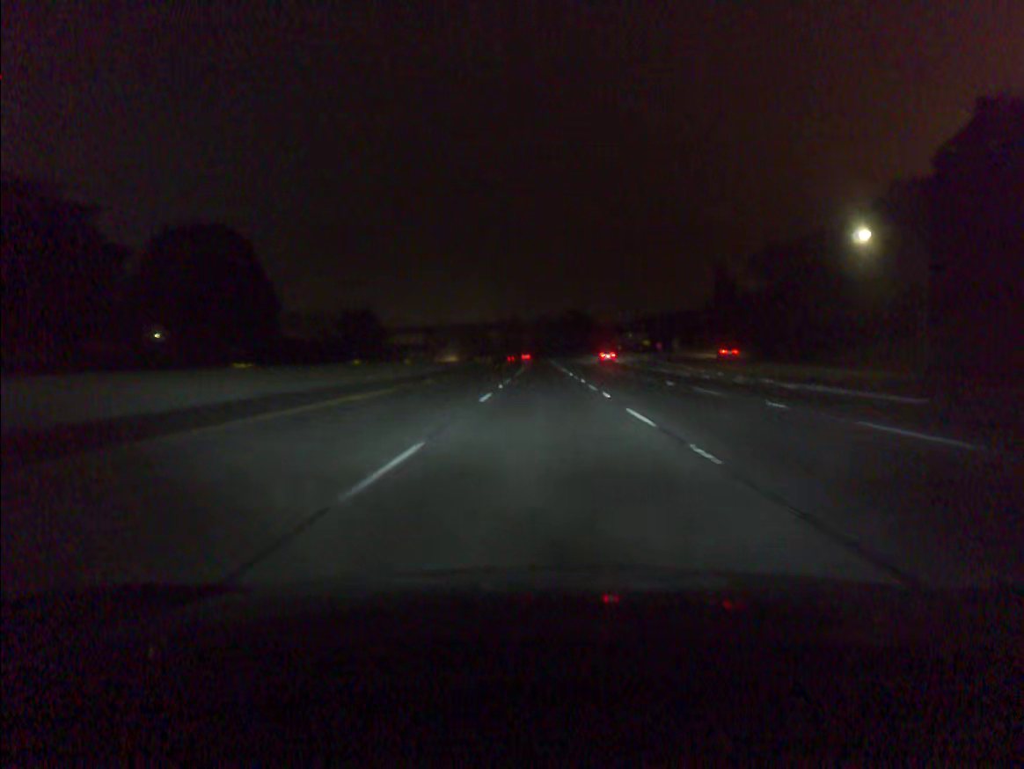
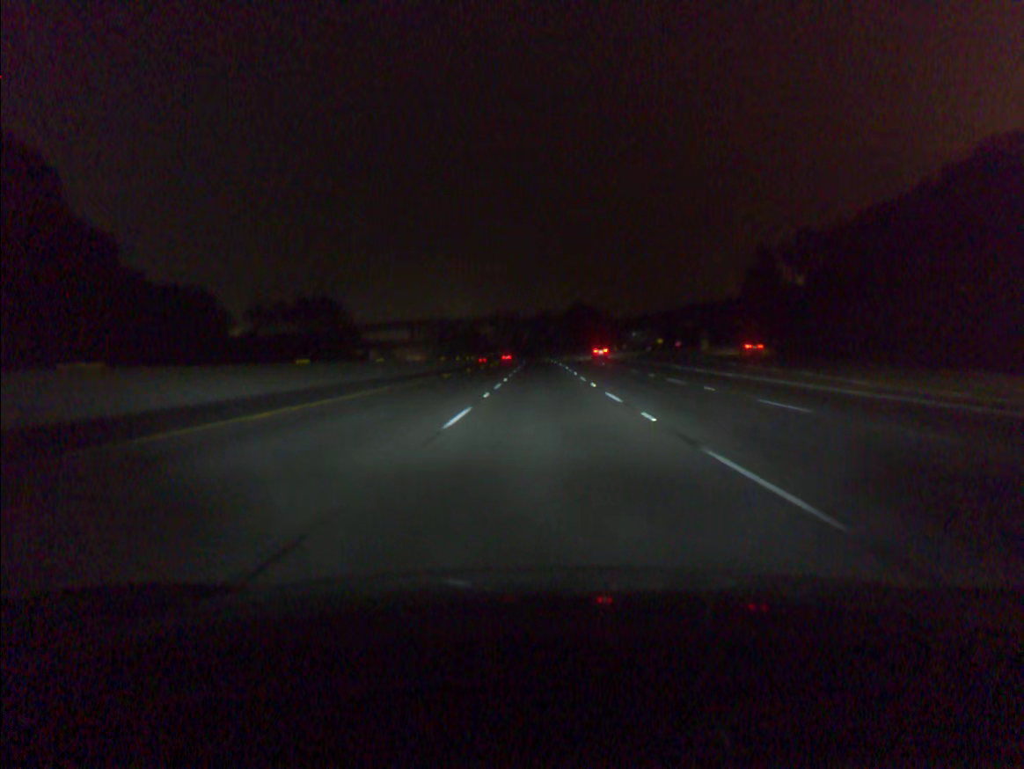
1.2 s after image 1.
(0.0, +37.5) m; 0°
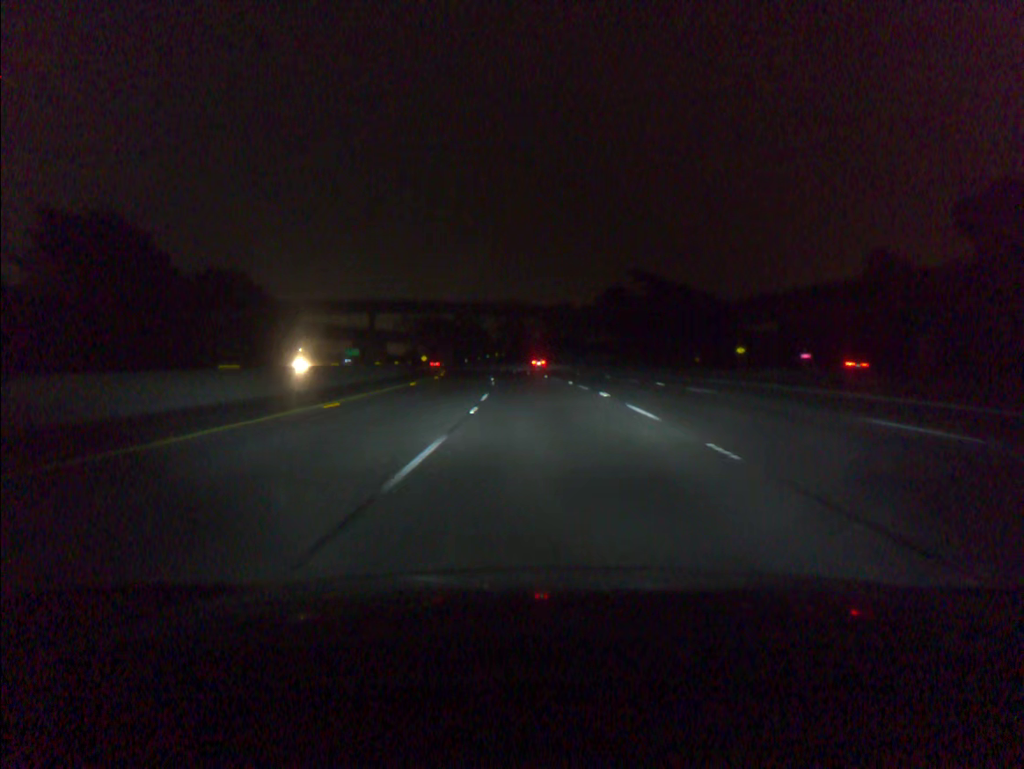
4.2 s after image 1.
(-0.3, +93.6) m; -1°
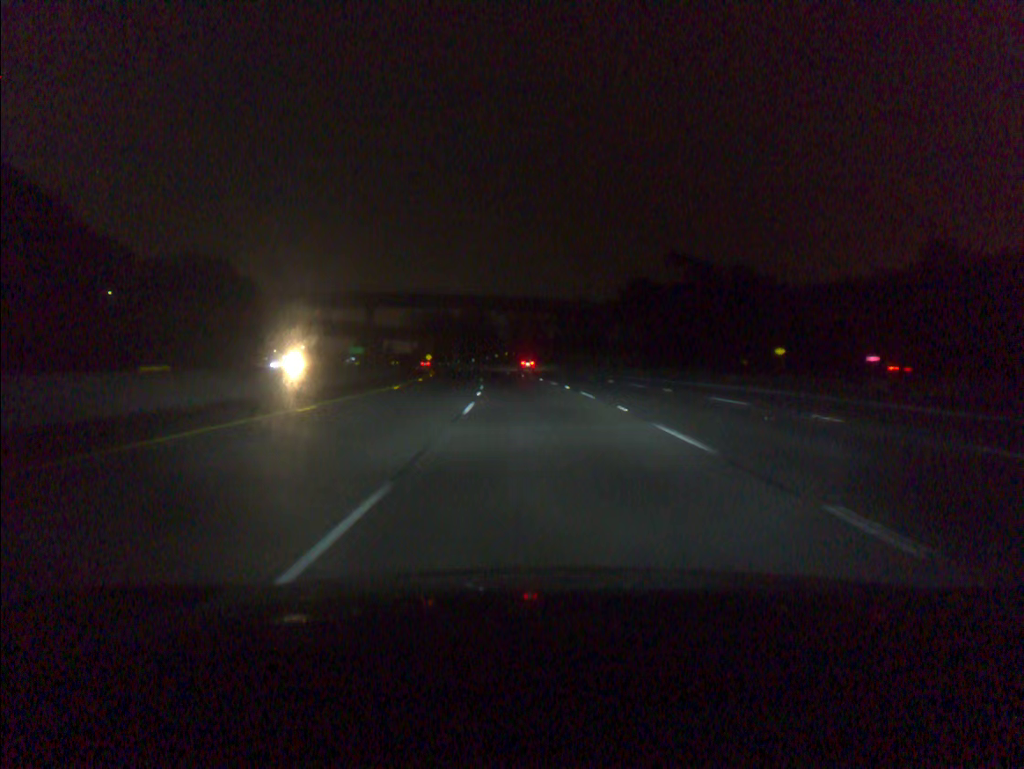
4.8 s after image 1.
(-0.1, +18.7) m; -1°
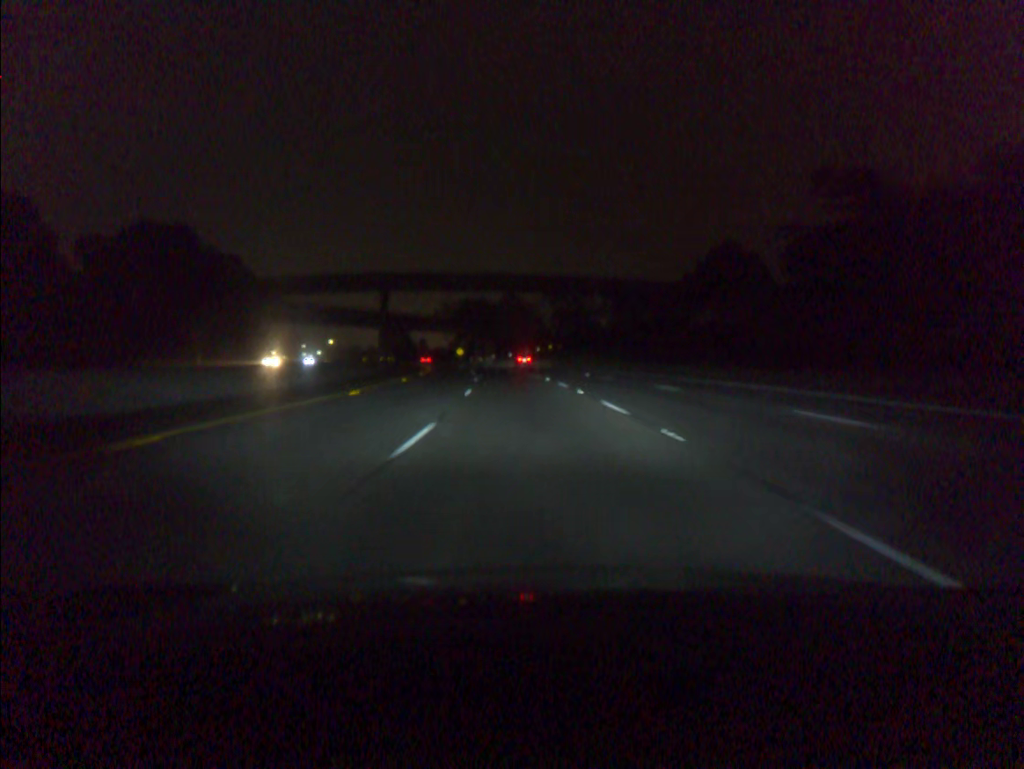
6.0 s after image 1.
(-1.0, +37.5) m; -3°
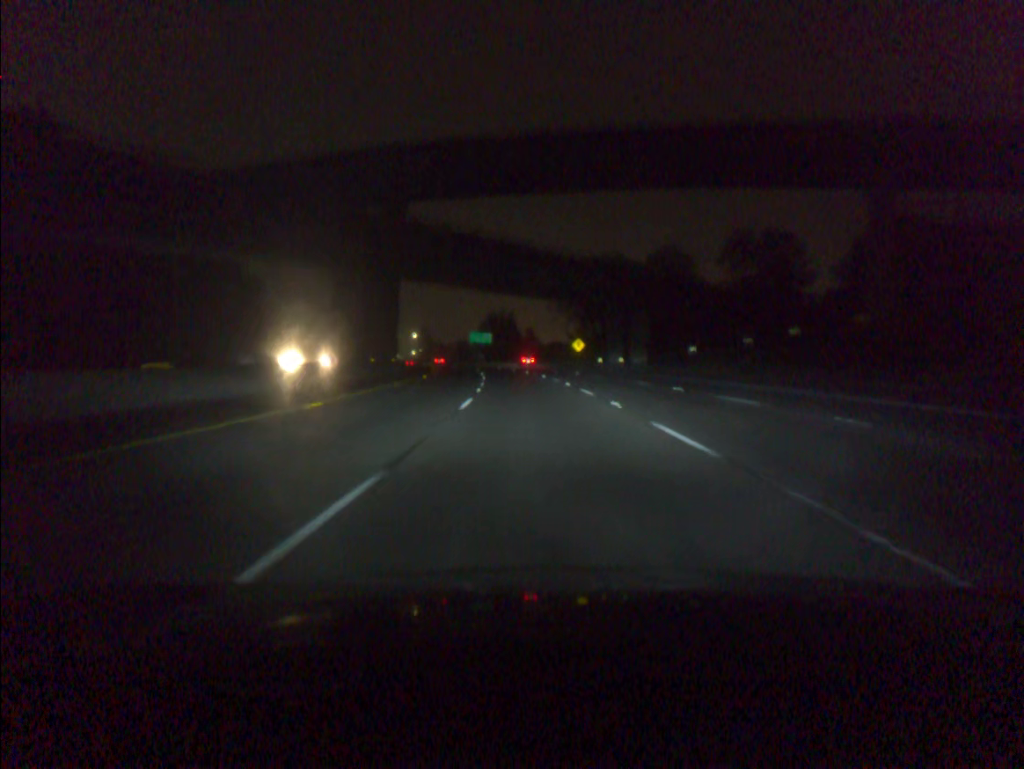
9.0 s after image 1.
(-8.0, +93.8) m; -9°
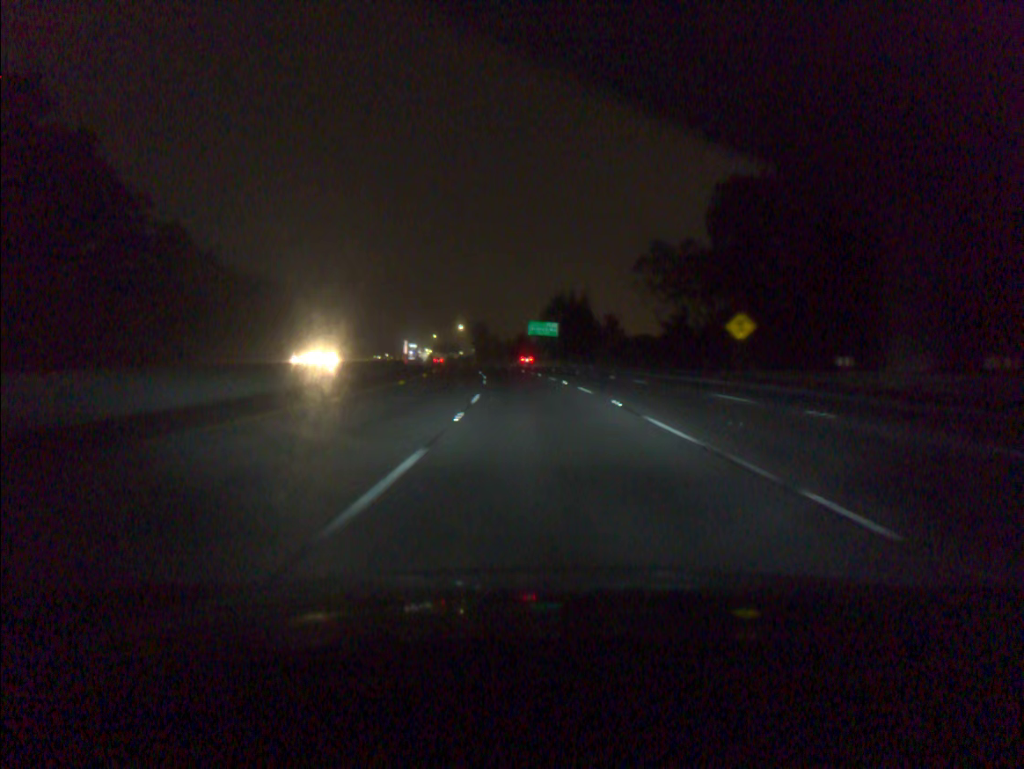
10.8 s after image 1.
(-2.6, +56.6) m; -5°
